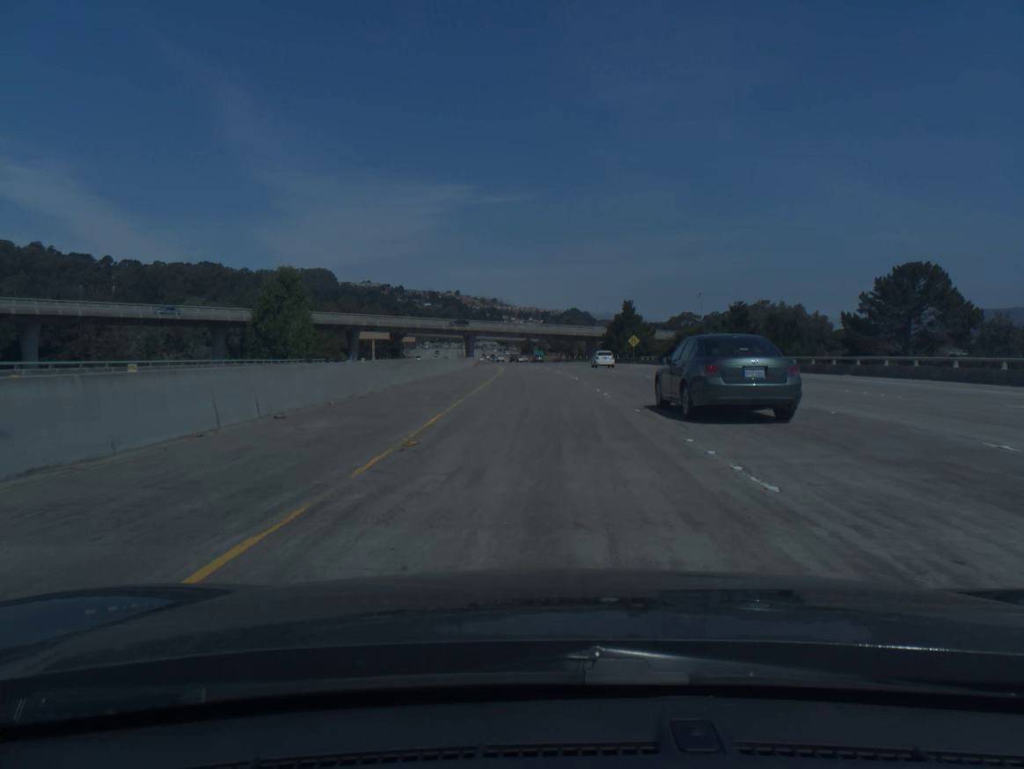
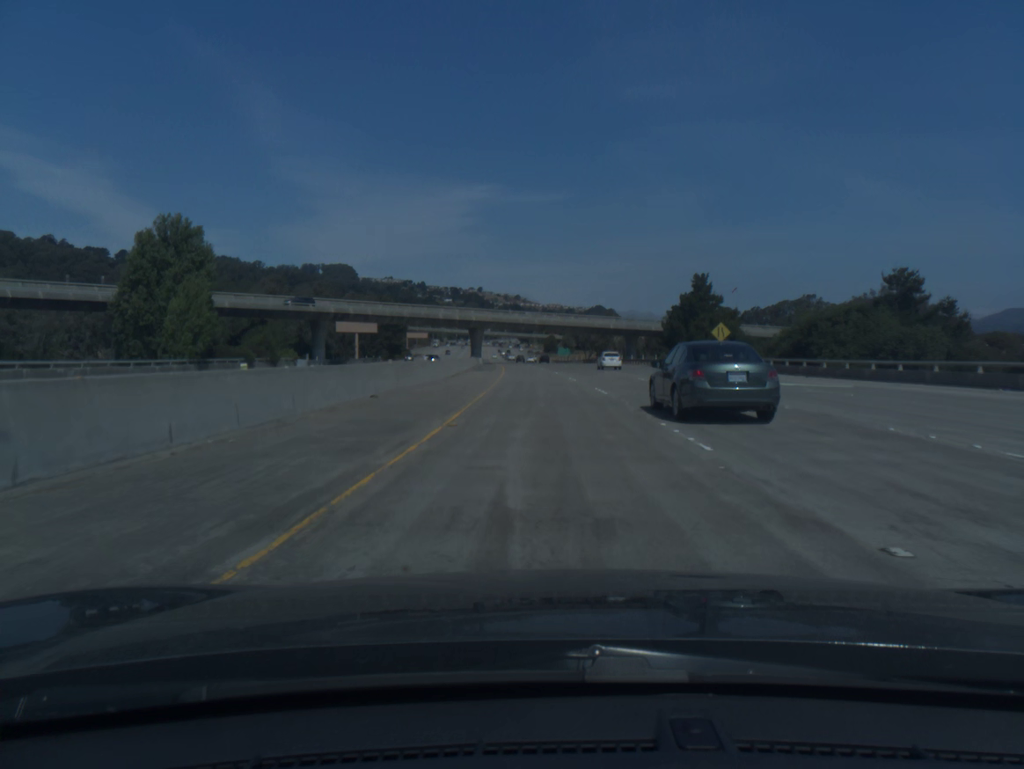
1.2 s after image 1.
(-0.6, +40.2) m; -2°
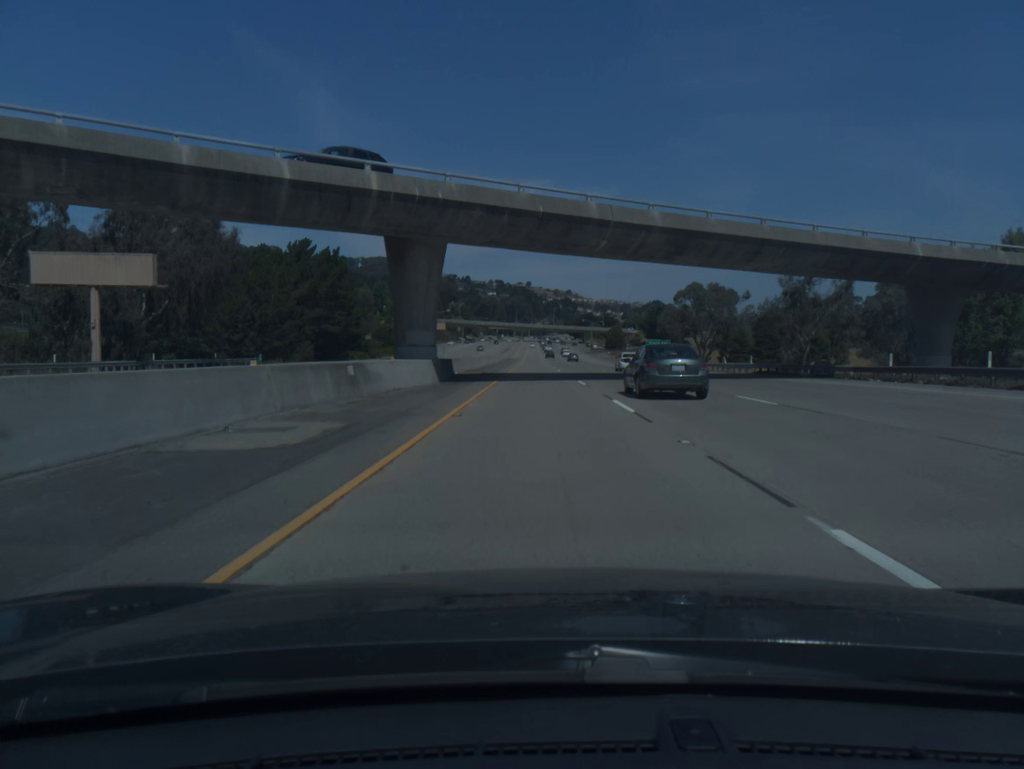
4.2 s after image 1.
(-3.4, +100.6) m; -4°
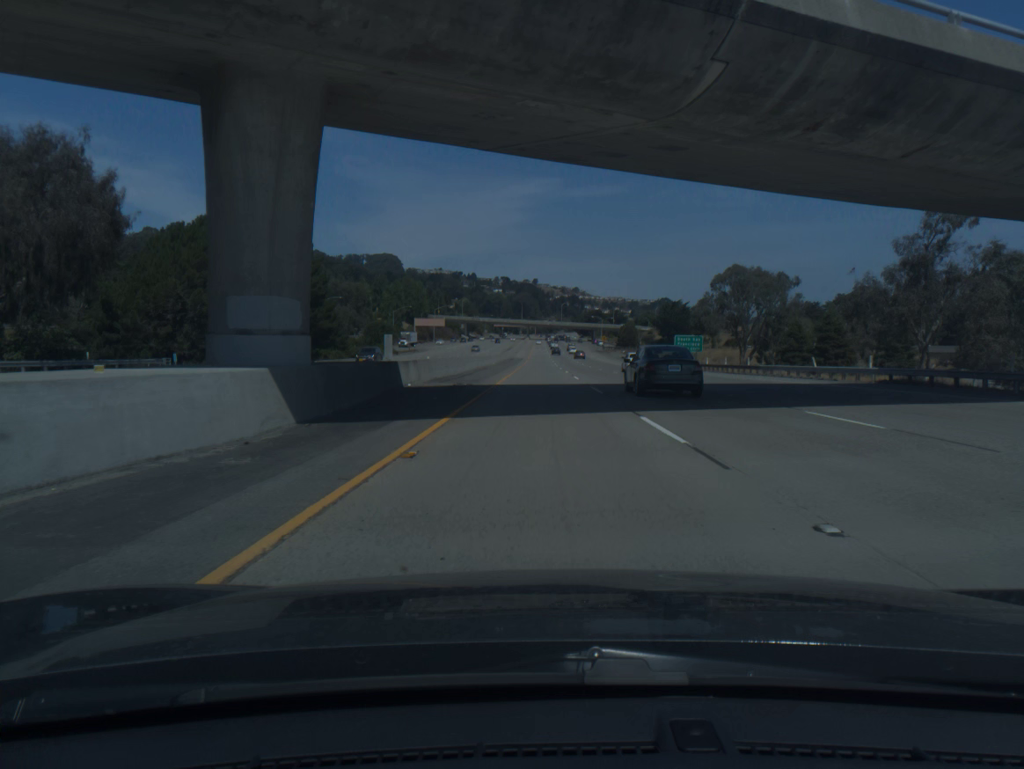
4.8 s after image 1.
(-0.1, +20.1) m; 0°
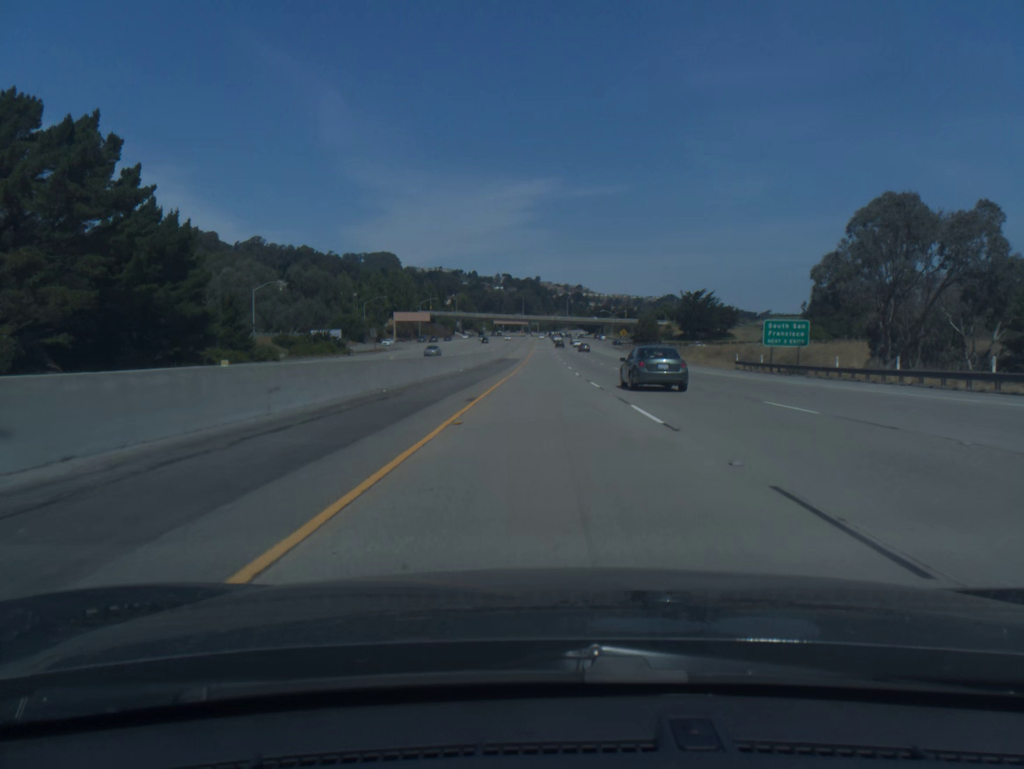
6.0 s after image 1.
(-0.2, +40.2) m; 0°
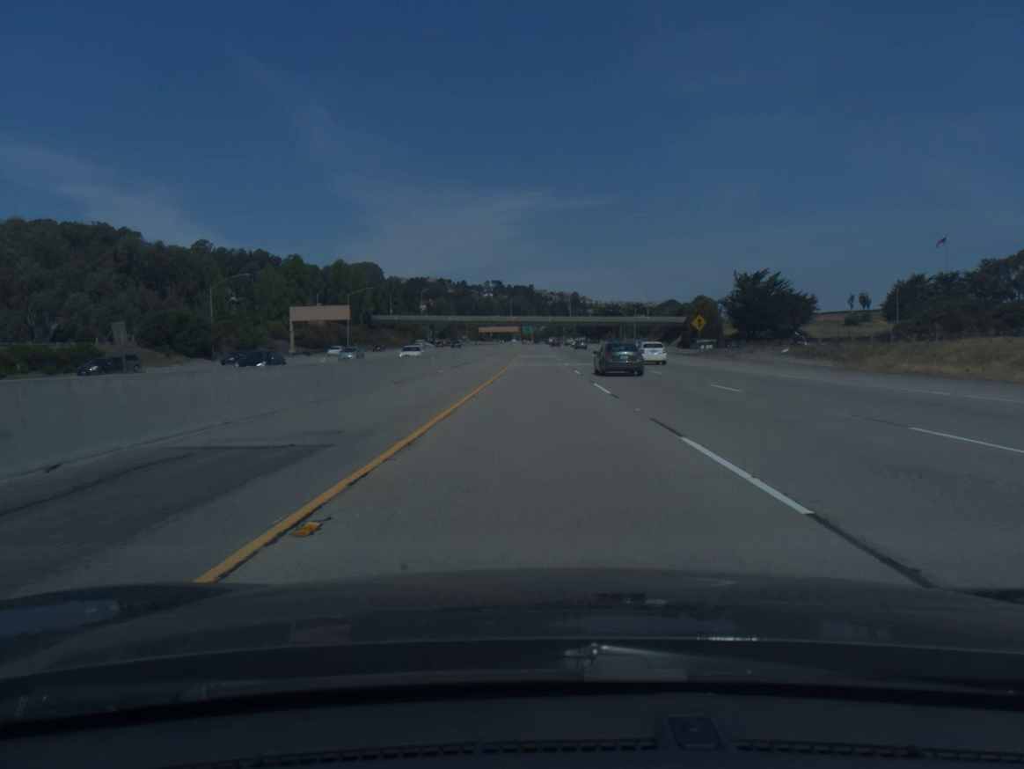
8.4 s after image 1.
(+0.4, +80.6) m; 0°
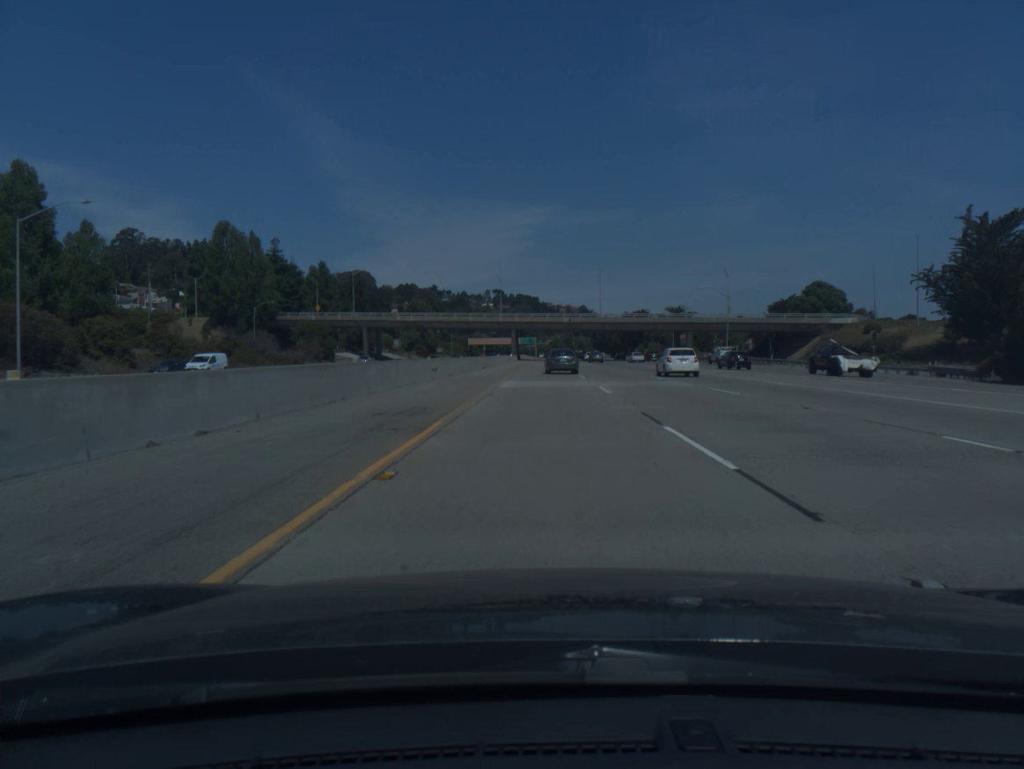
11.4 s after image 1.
(-0.6, +99.9) m; 0°
